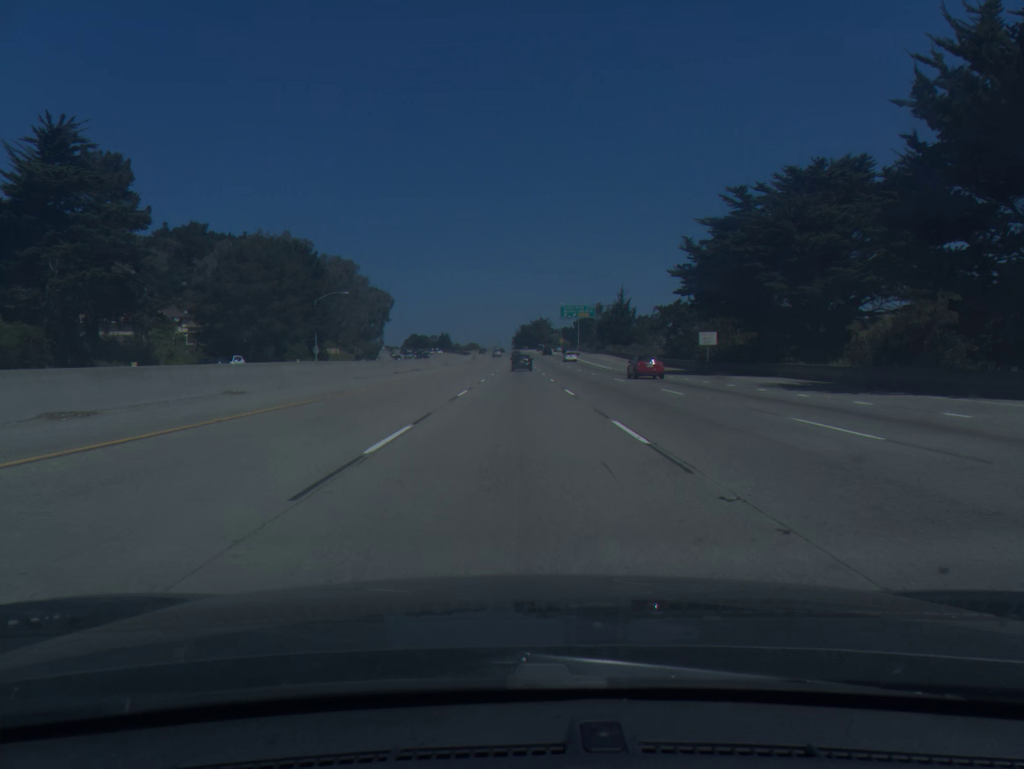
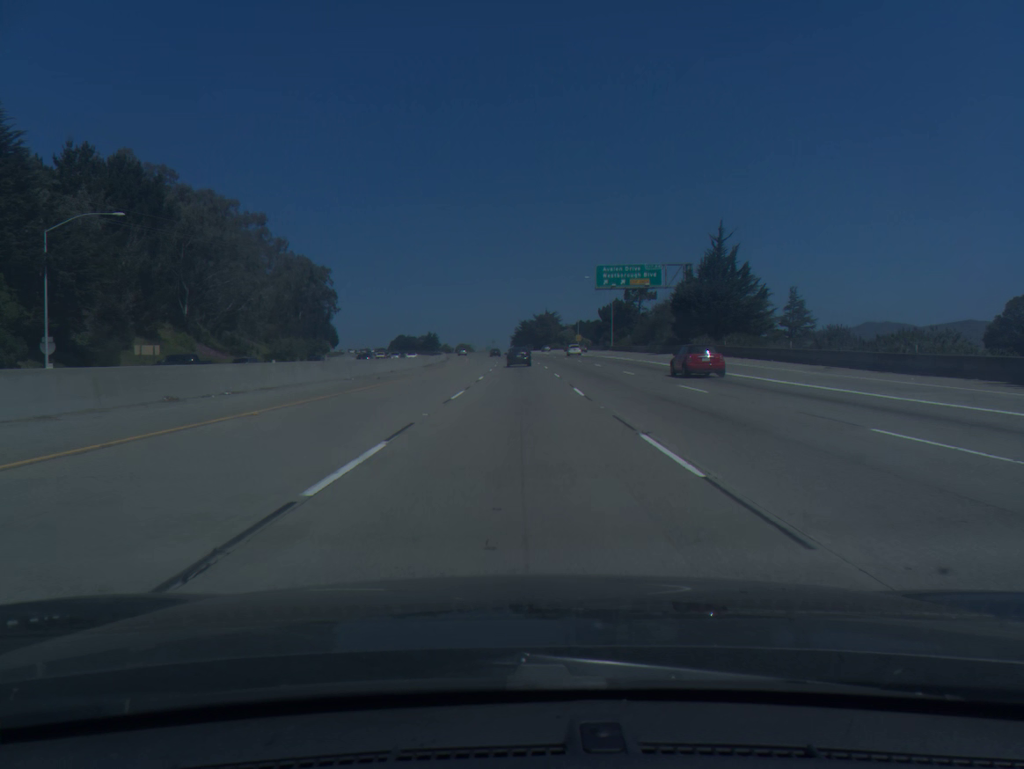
(-0.1, +76.2) m; 0°
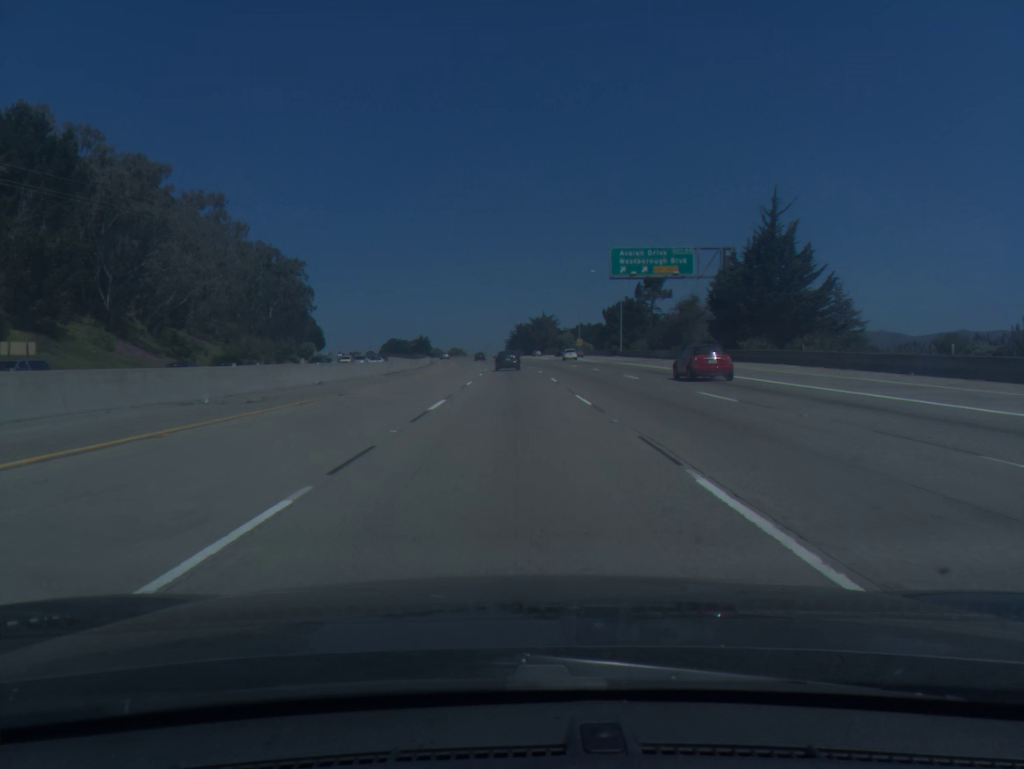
(+0.1, +18.5) m; 0°
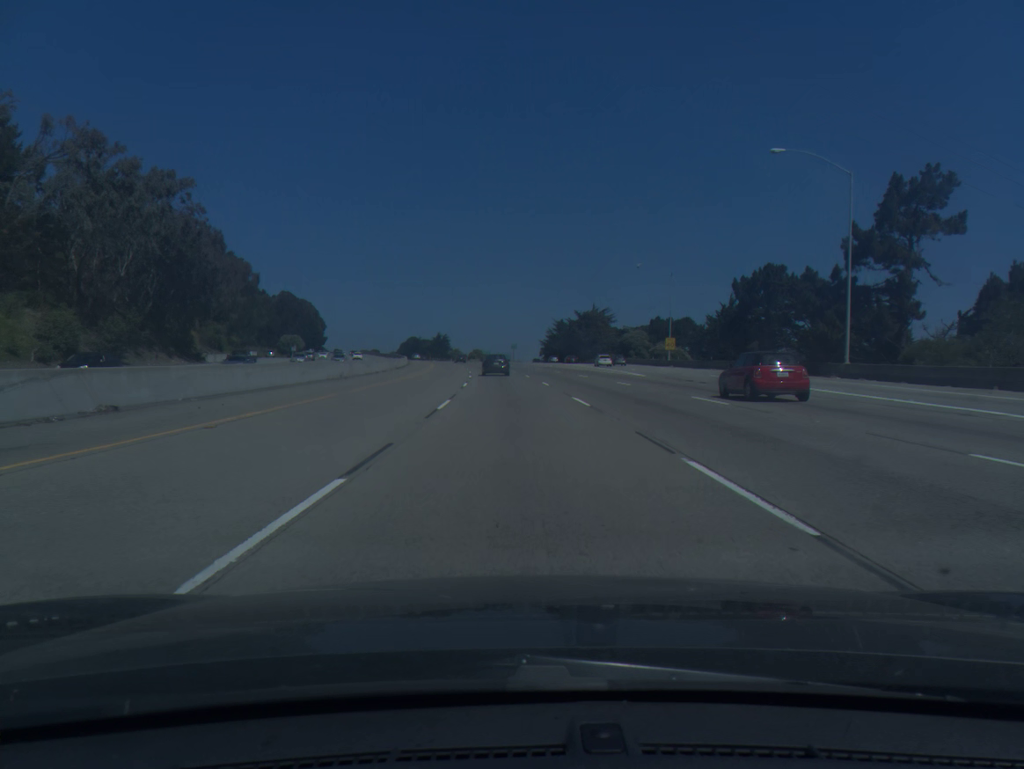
(-1.2, +71.8) m; -2°
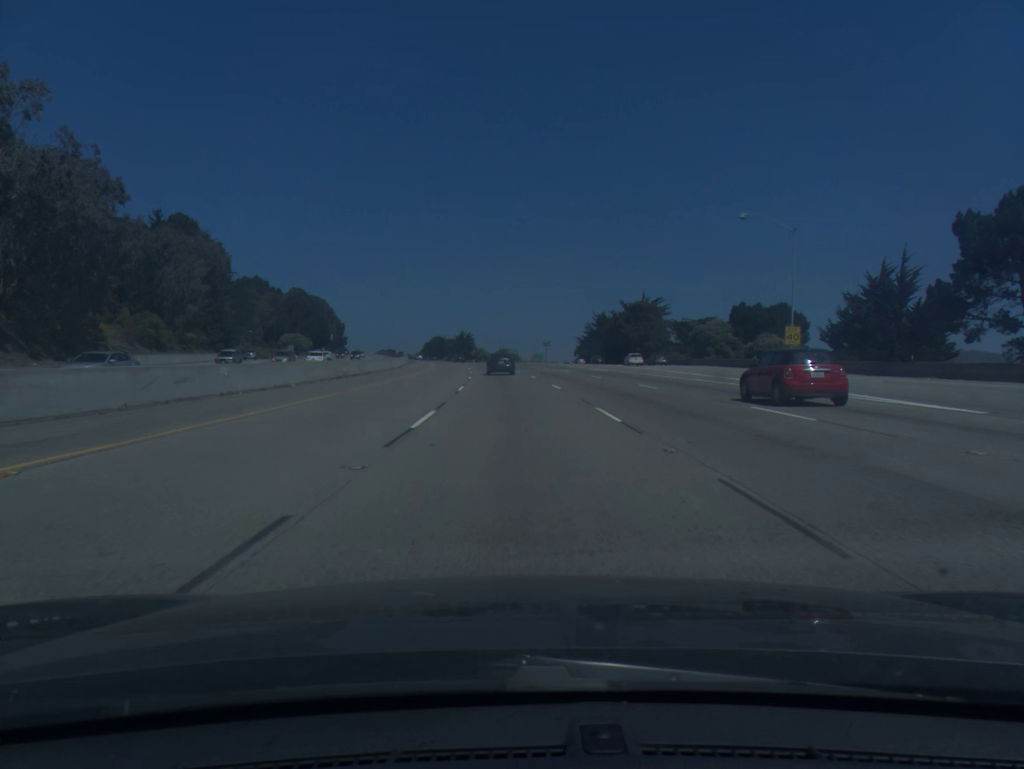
(-0.6, +34.6) m; -2°
